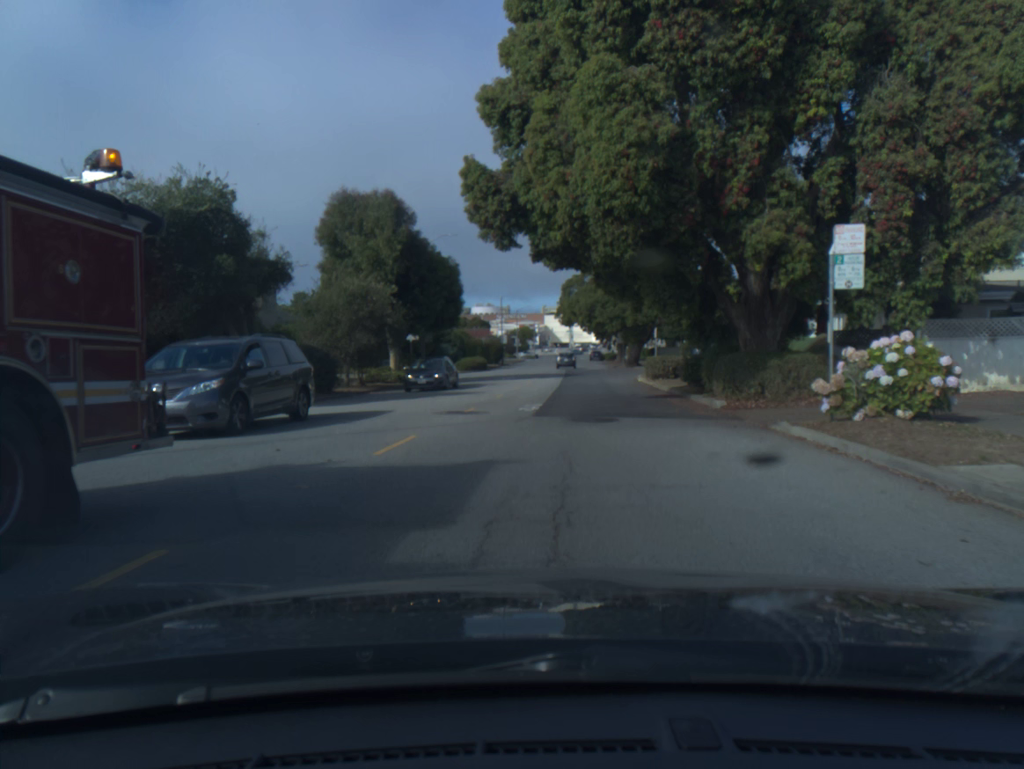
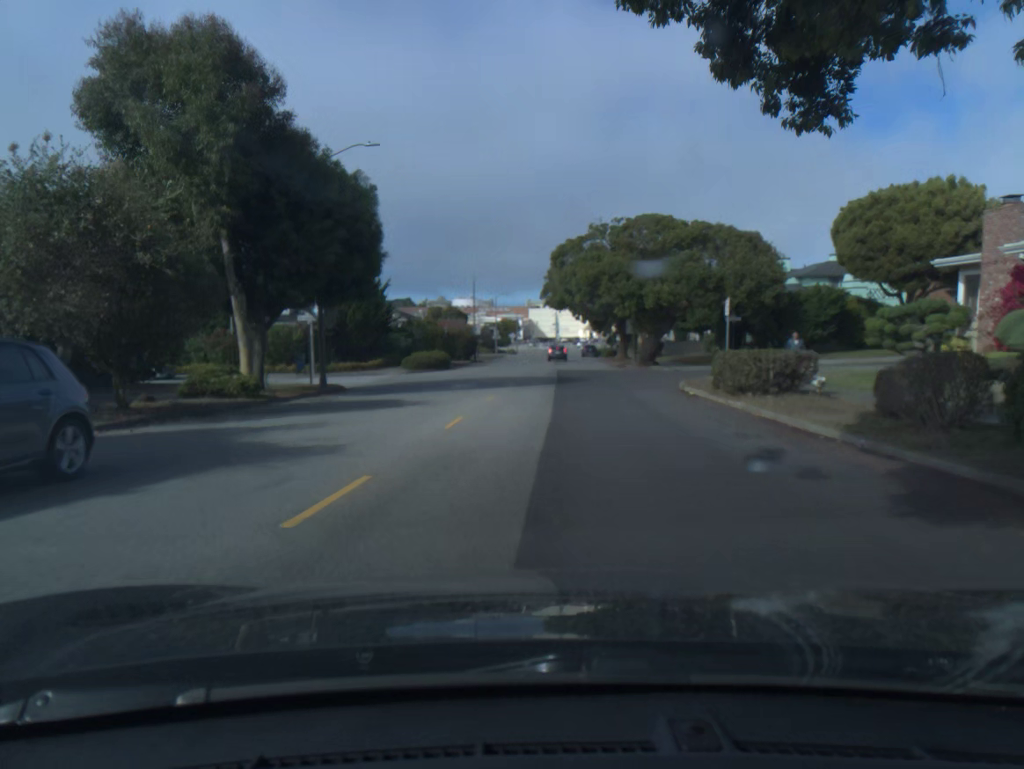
(+0.2, +18.9) m; +1°
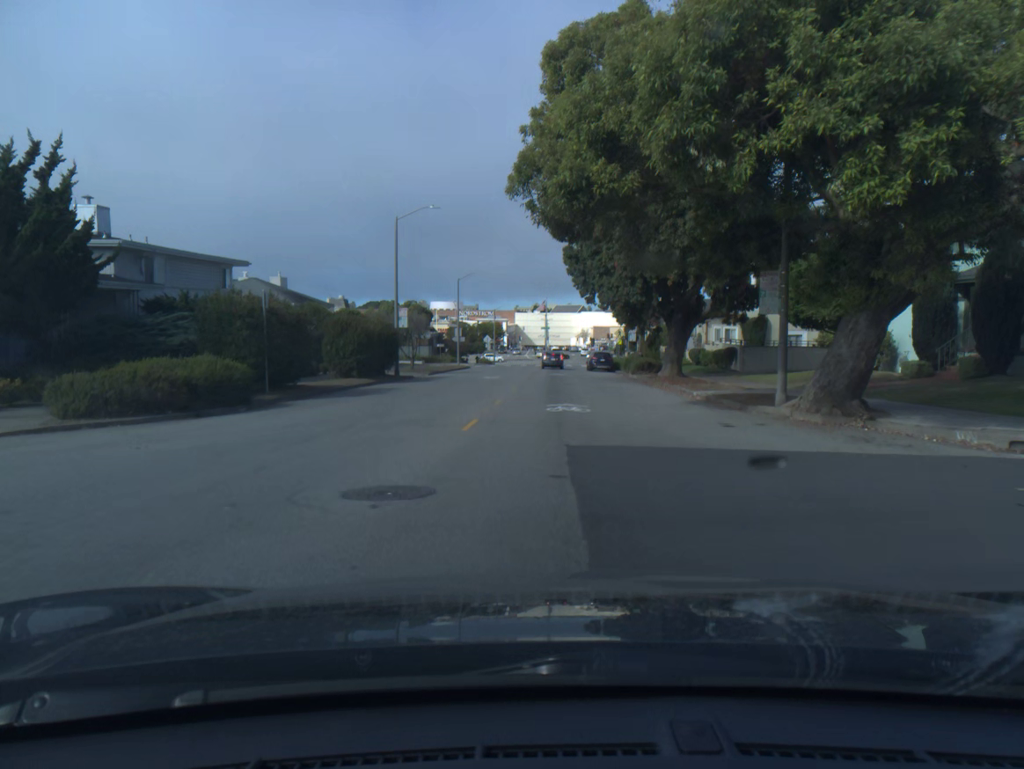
(+0.7, +34.8) m; +1°
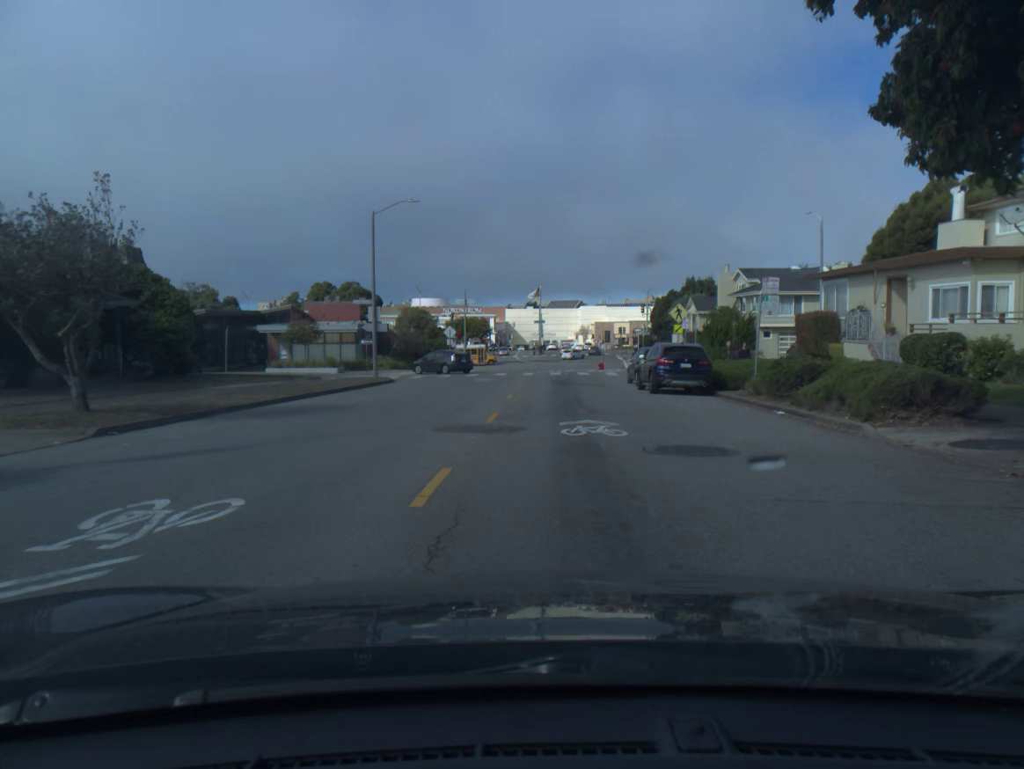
(+0.2, +35.5) m; 0°
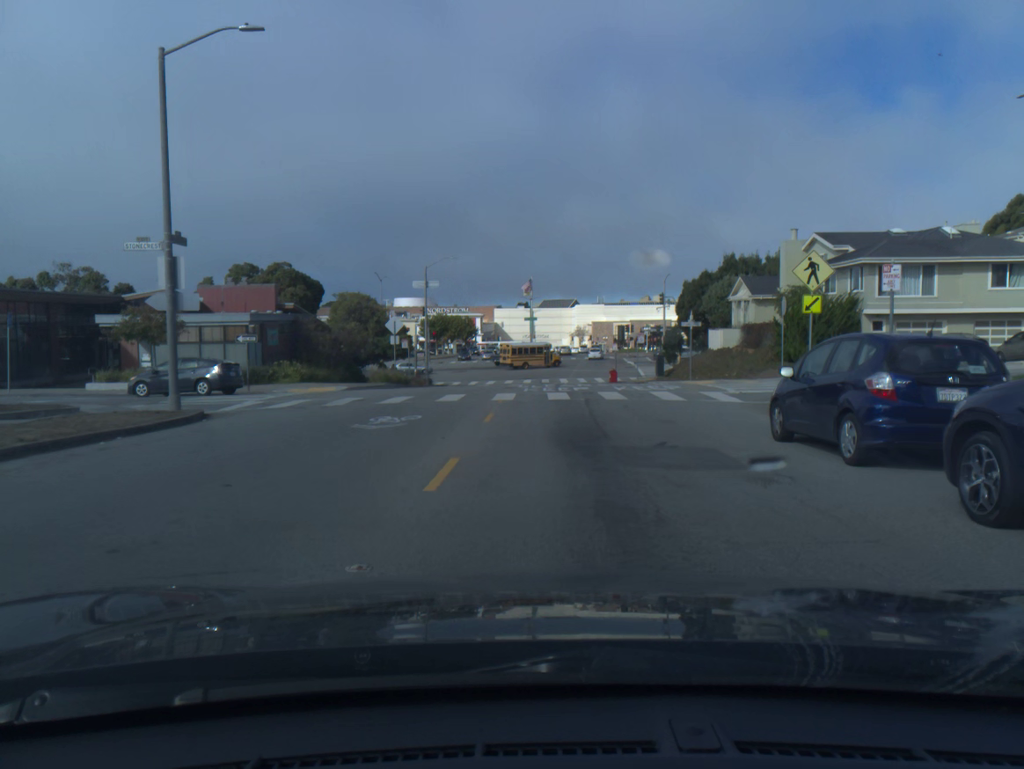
(0.0, +21.1) m; 0°
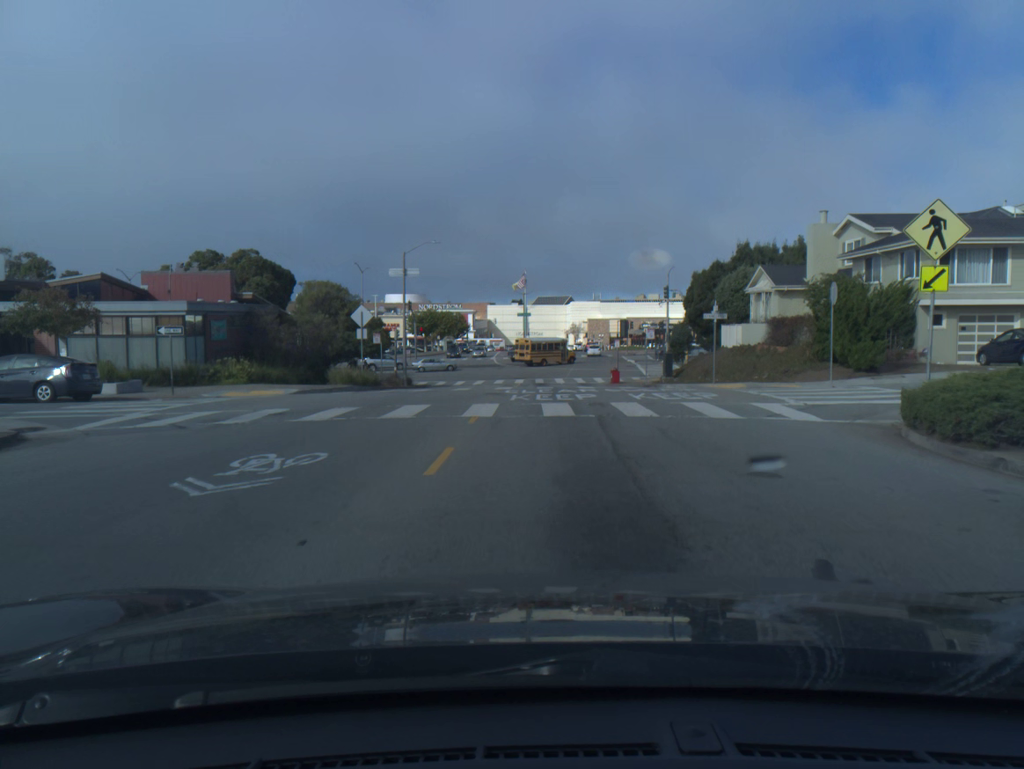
(0.0, +6.6) m; +1°
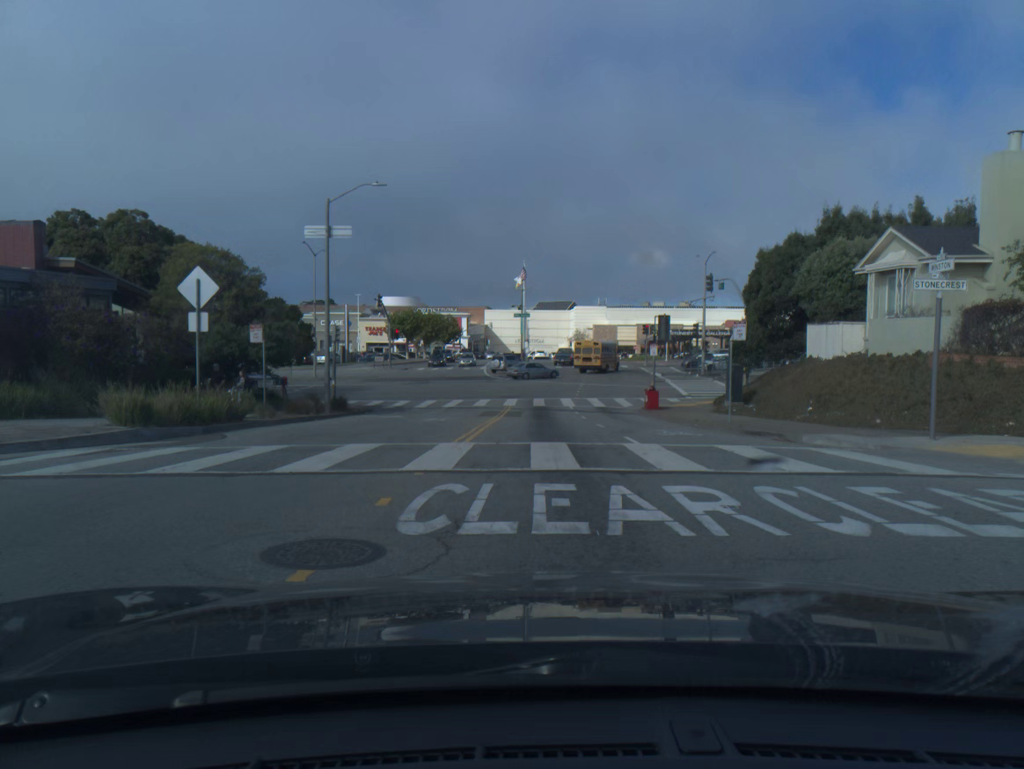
(0.0, +17.6) m; 0°
